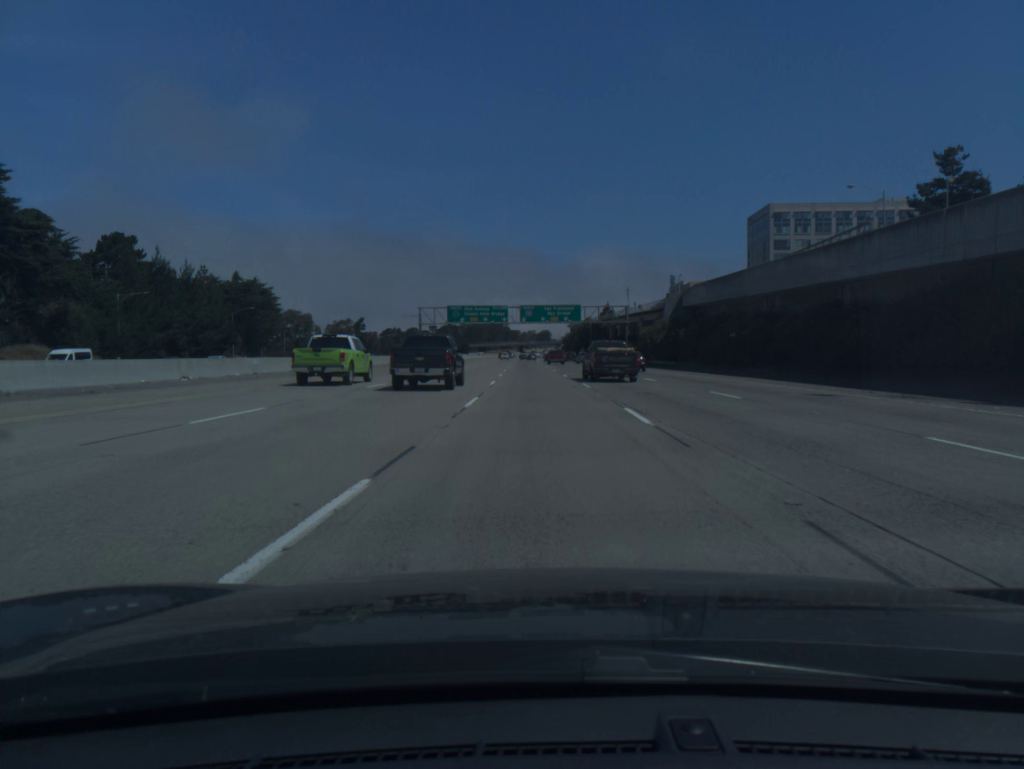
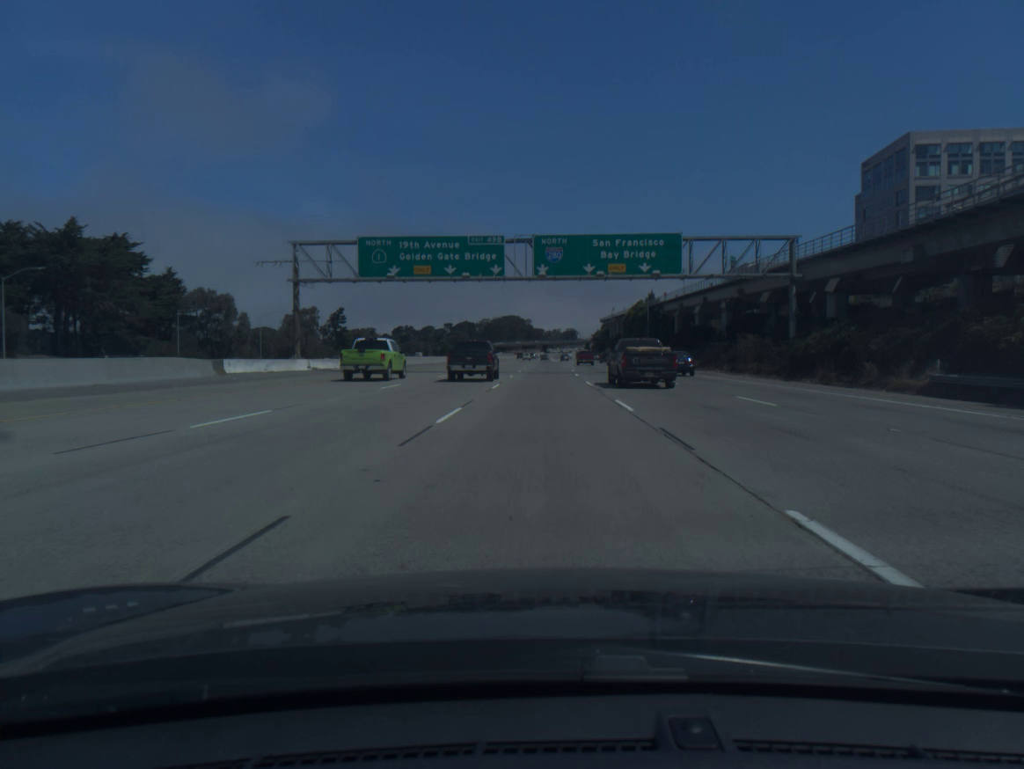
(-1.1, +73.6) m; -2°
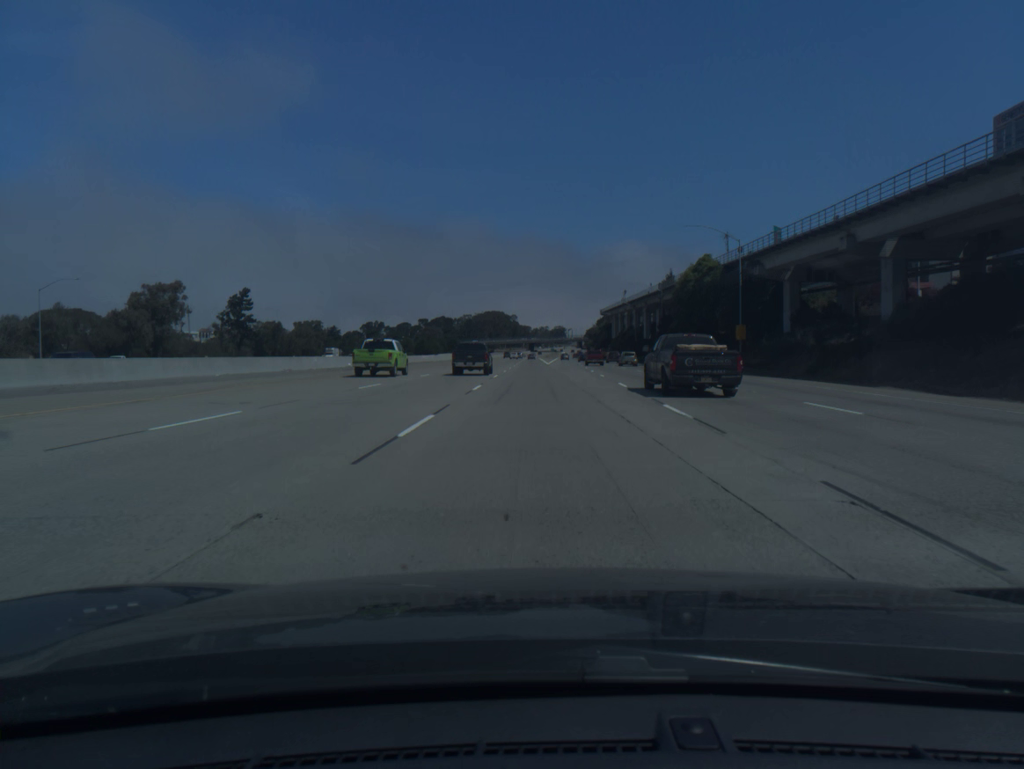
(+0.4, +73.7) m; +1°
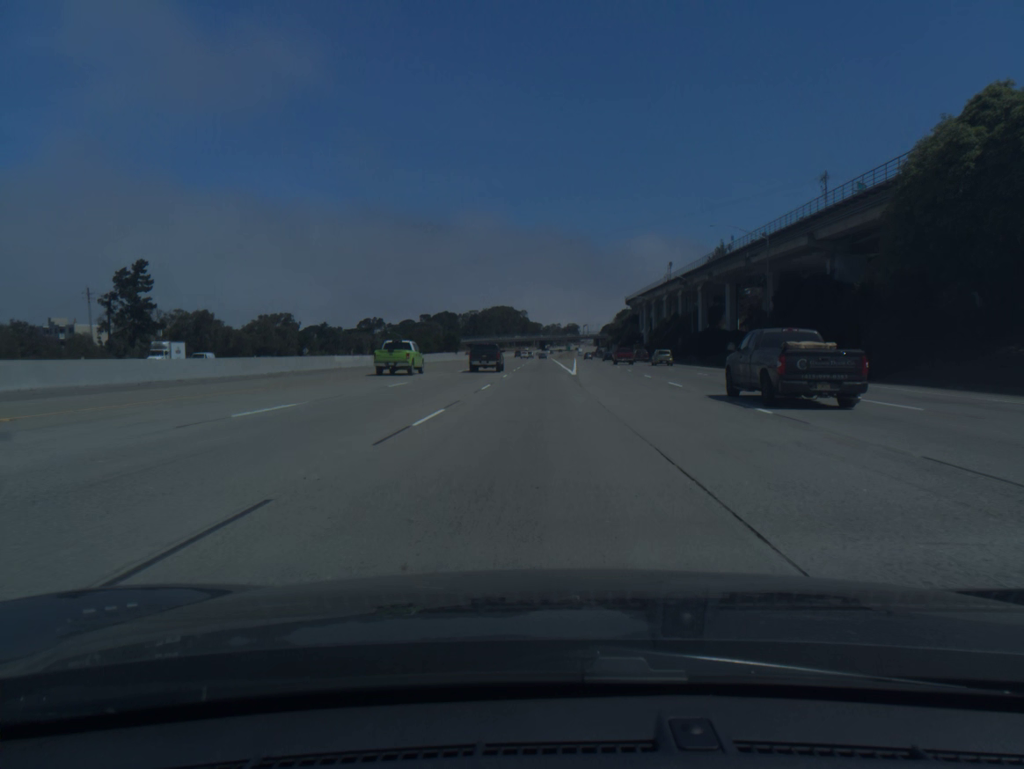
(-0.3, +55.3) m; -1°
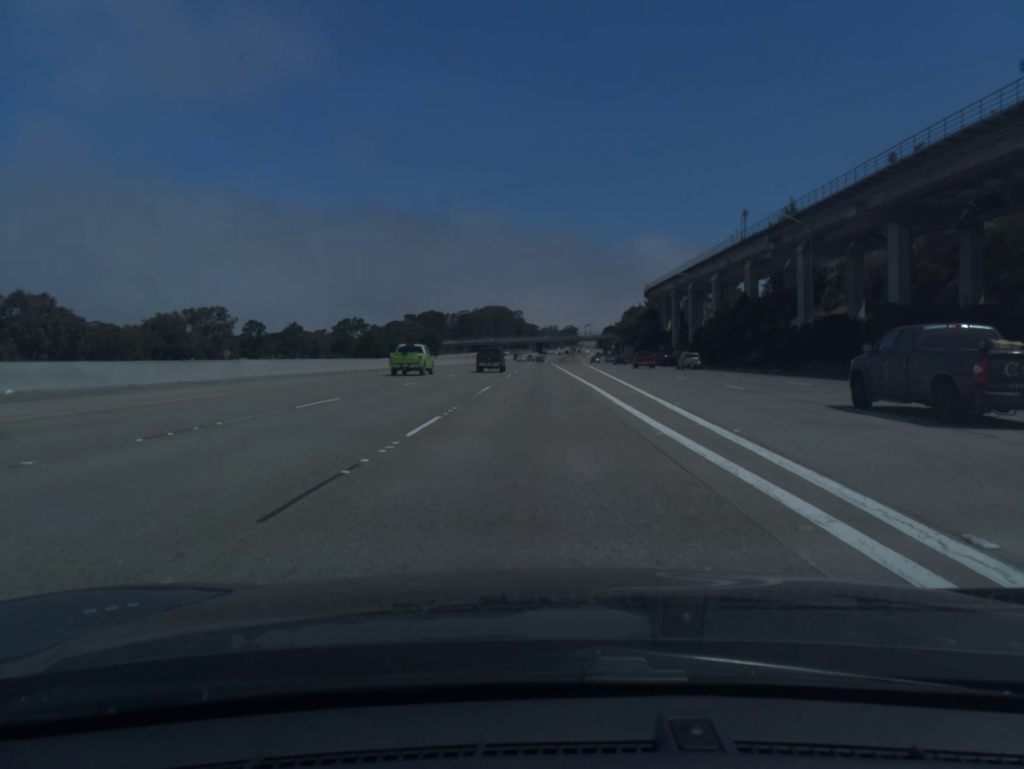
(-0.1, +55.1) m; 0°
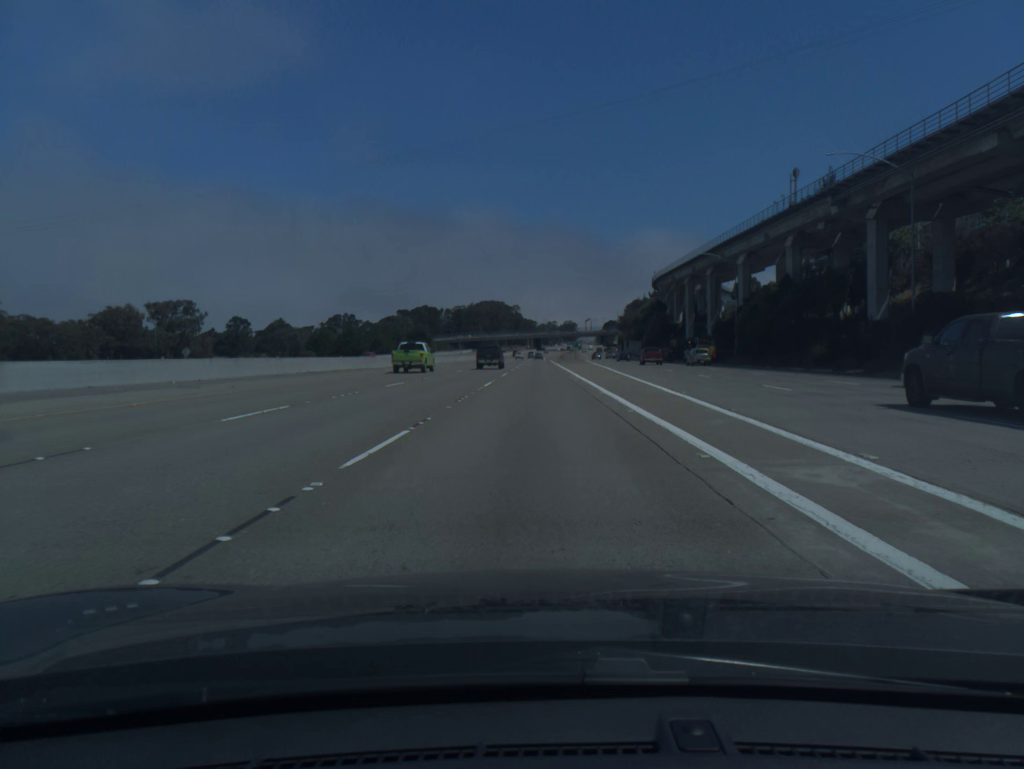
(0.0, +18.3) m; 0°
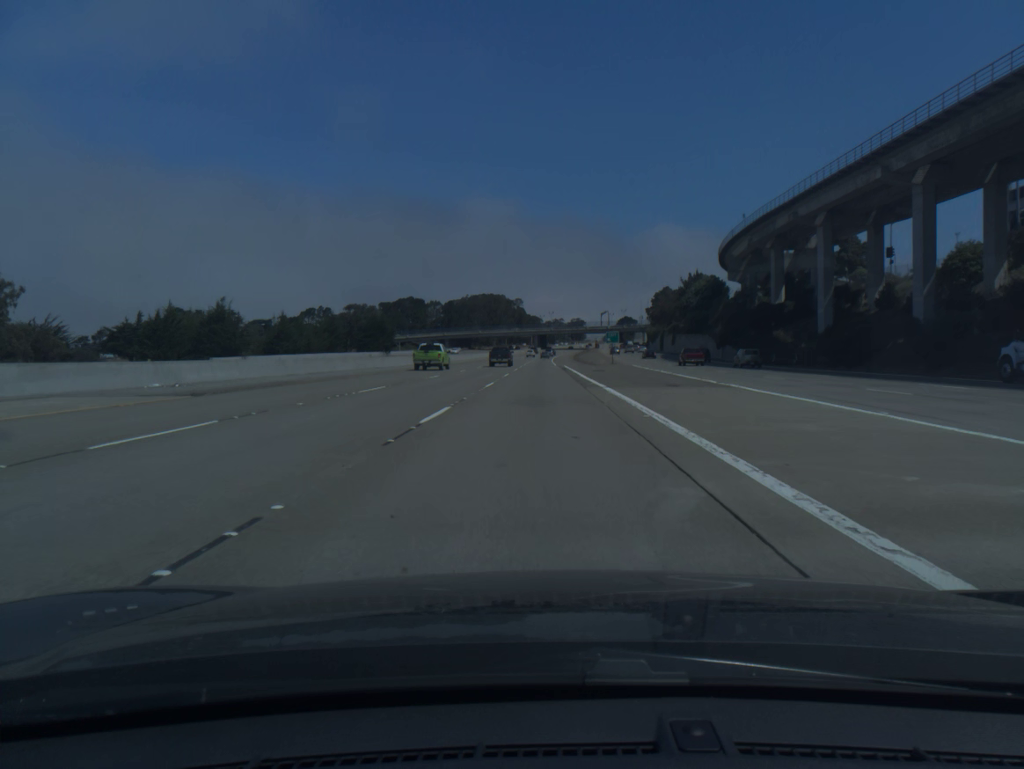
(-0.1, +73.1) m; 0°
